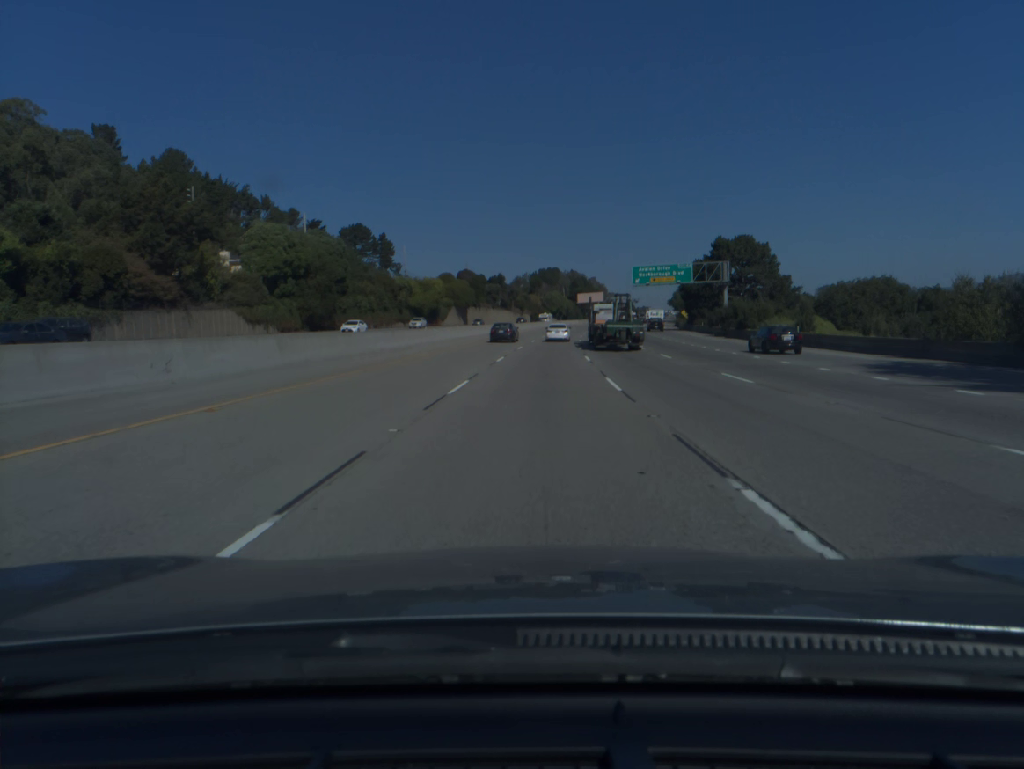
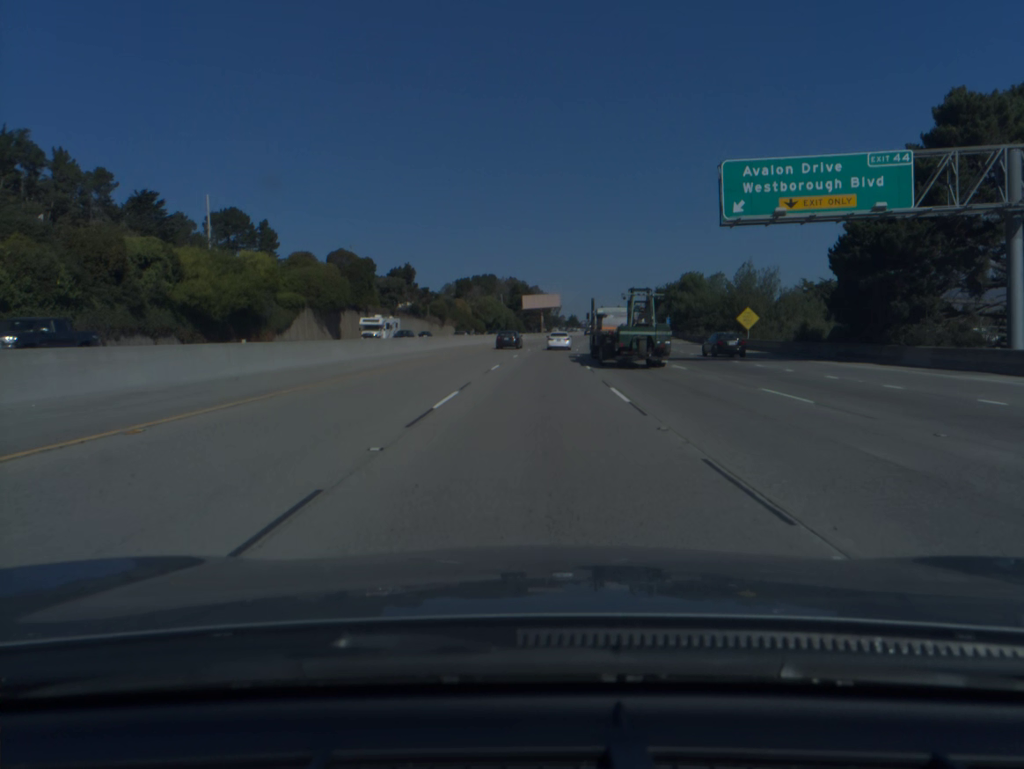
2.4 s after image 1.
(+2.8, +75.0) m; +4°
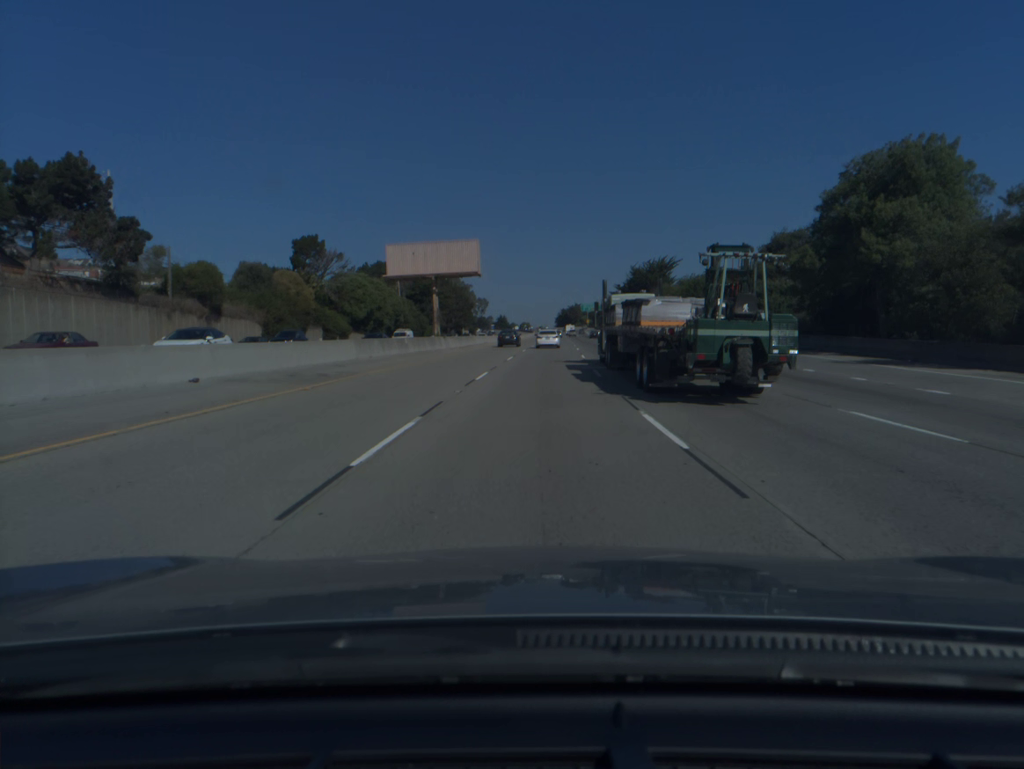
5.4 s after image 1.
(+4.2, +93.7) m; +5°
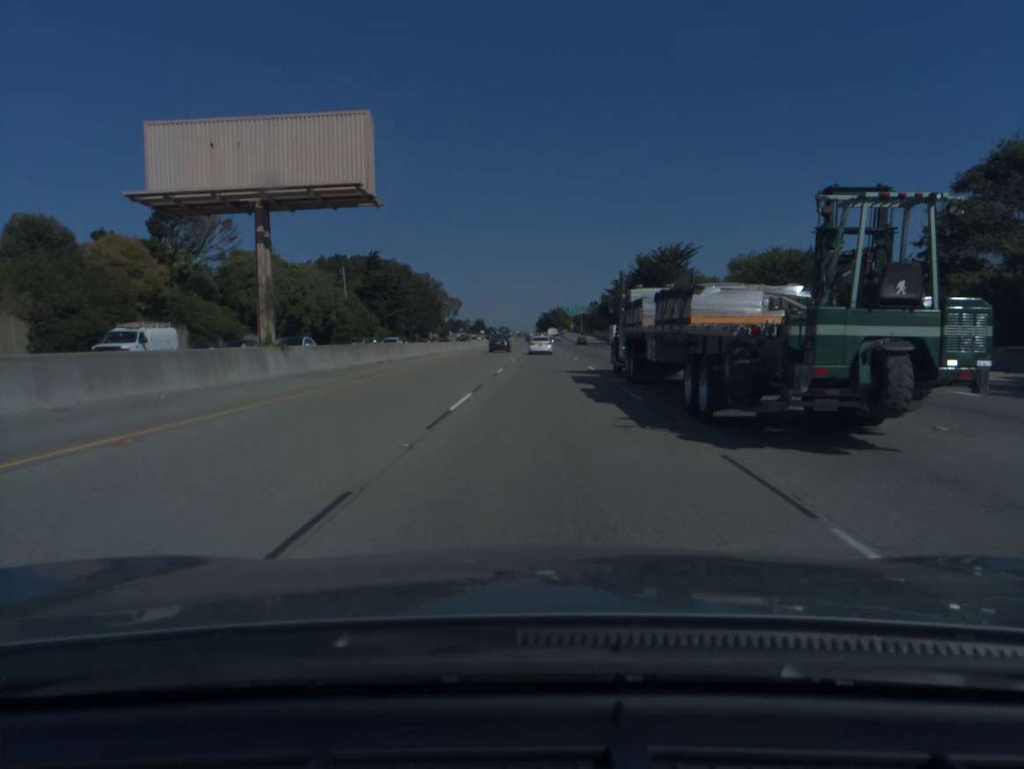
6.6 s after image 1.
(+0.5, +37.6) m; +1°
